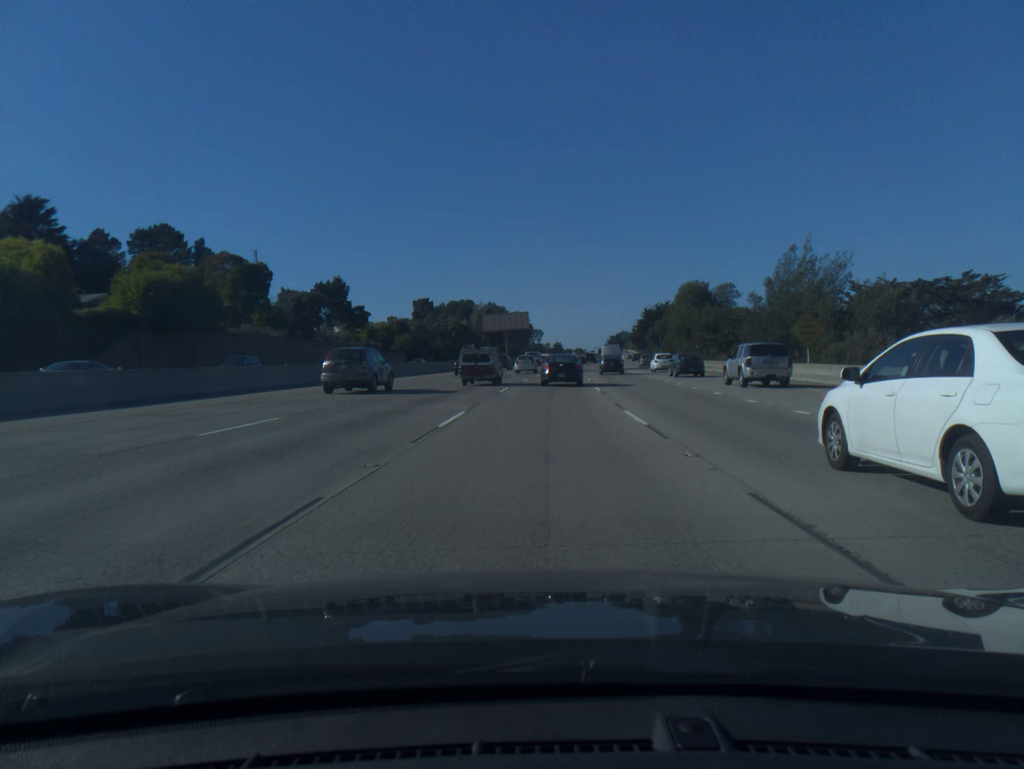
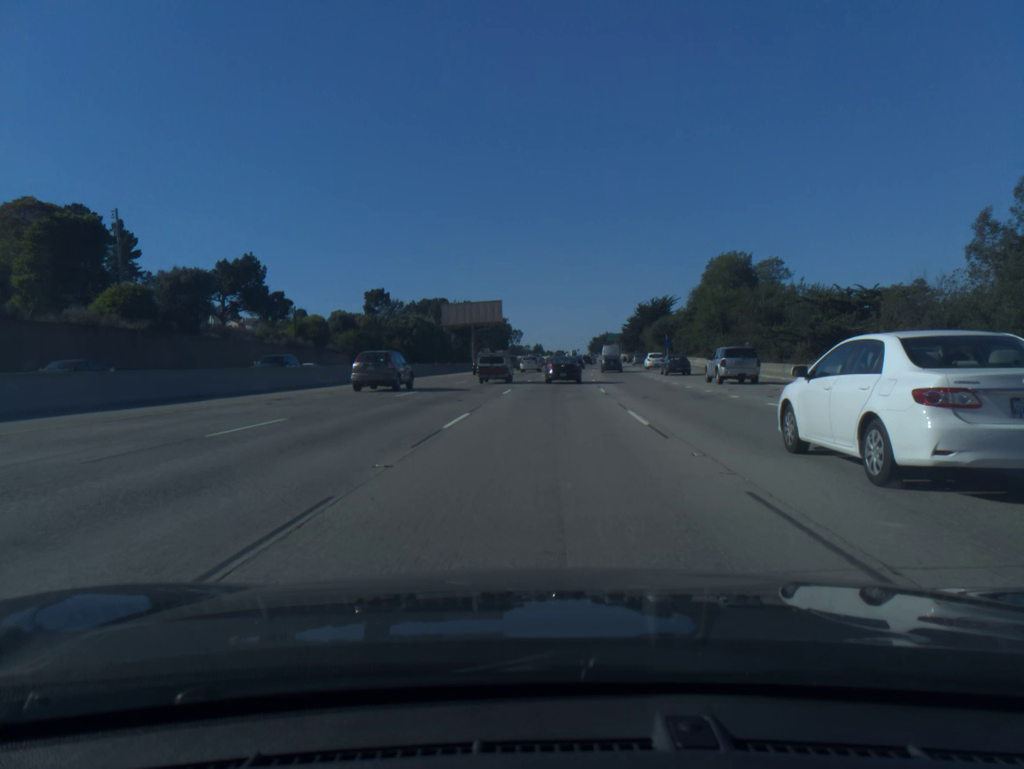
(+0.3, +29.3) m; +1°
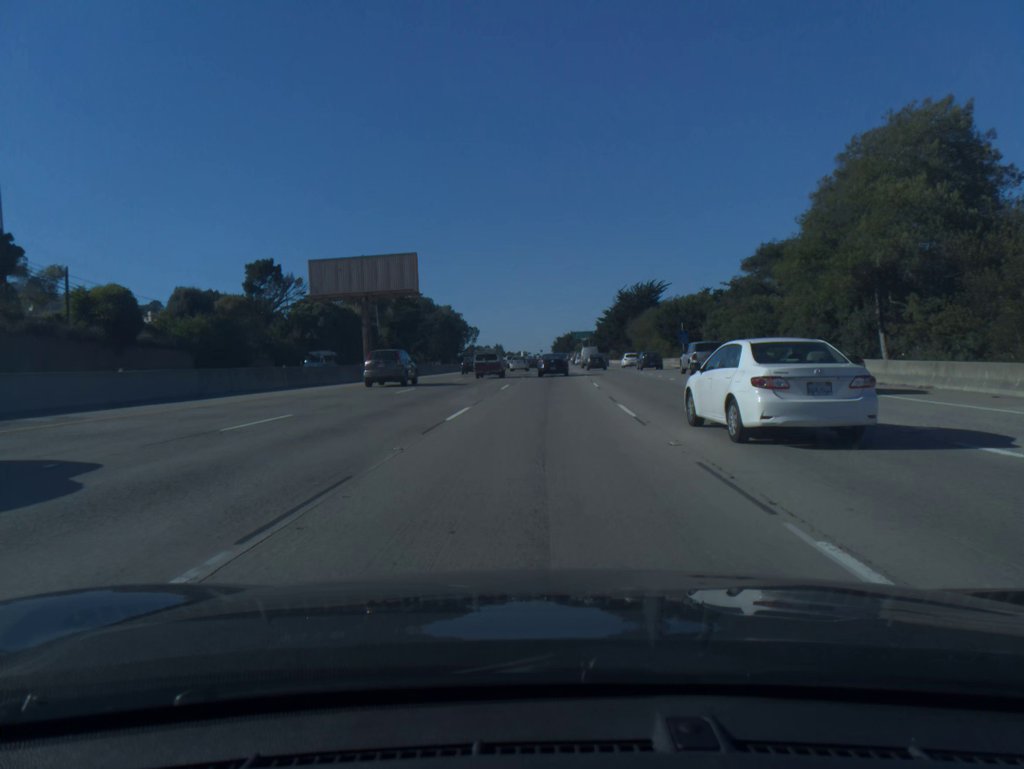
(+1.1, +42.2) m; +3°
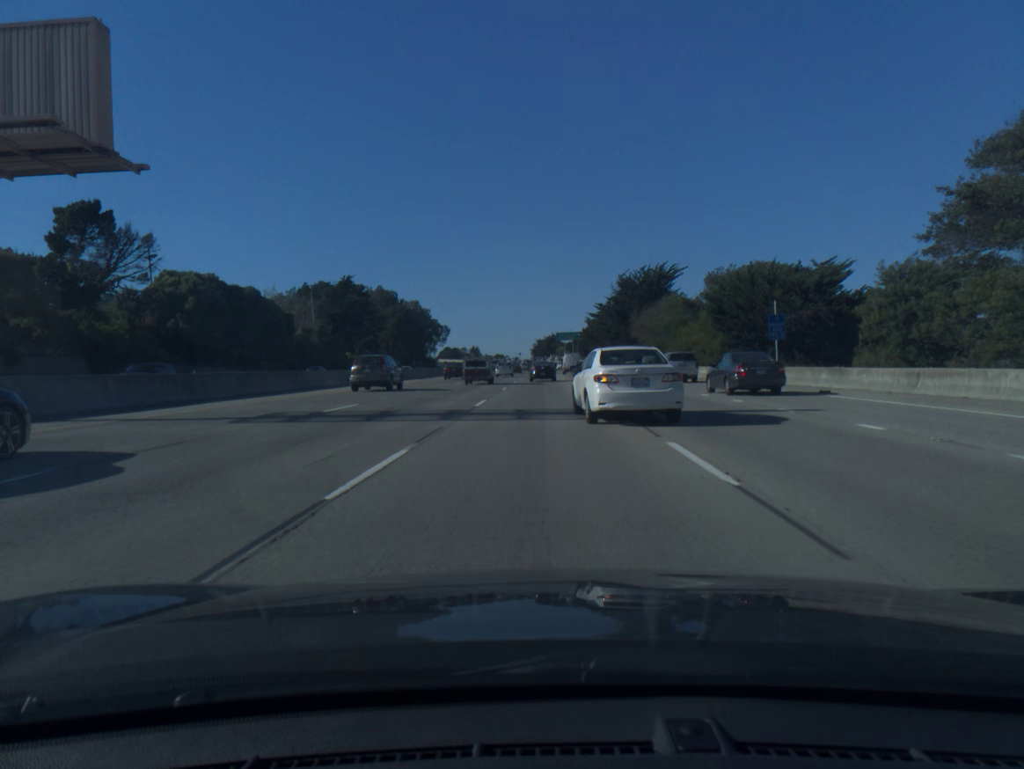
(+0.6, +37.7) m; +1°
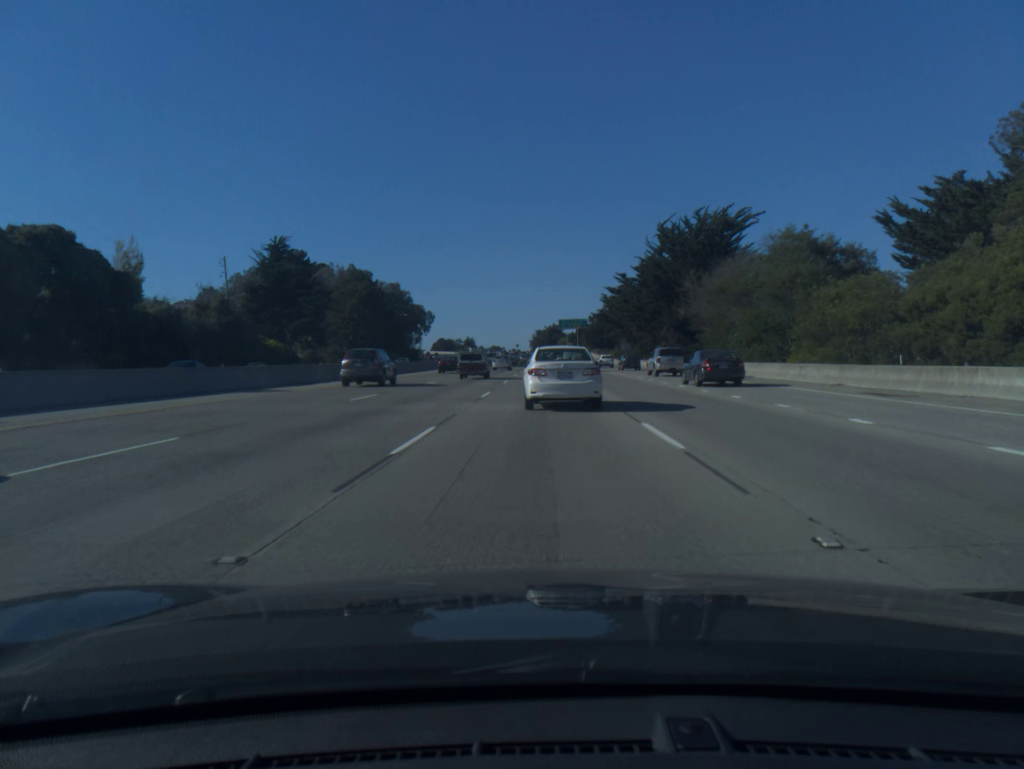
(+0.1, +40.8) m; 0°
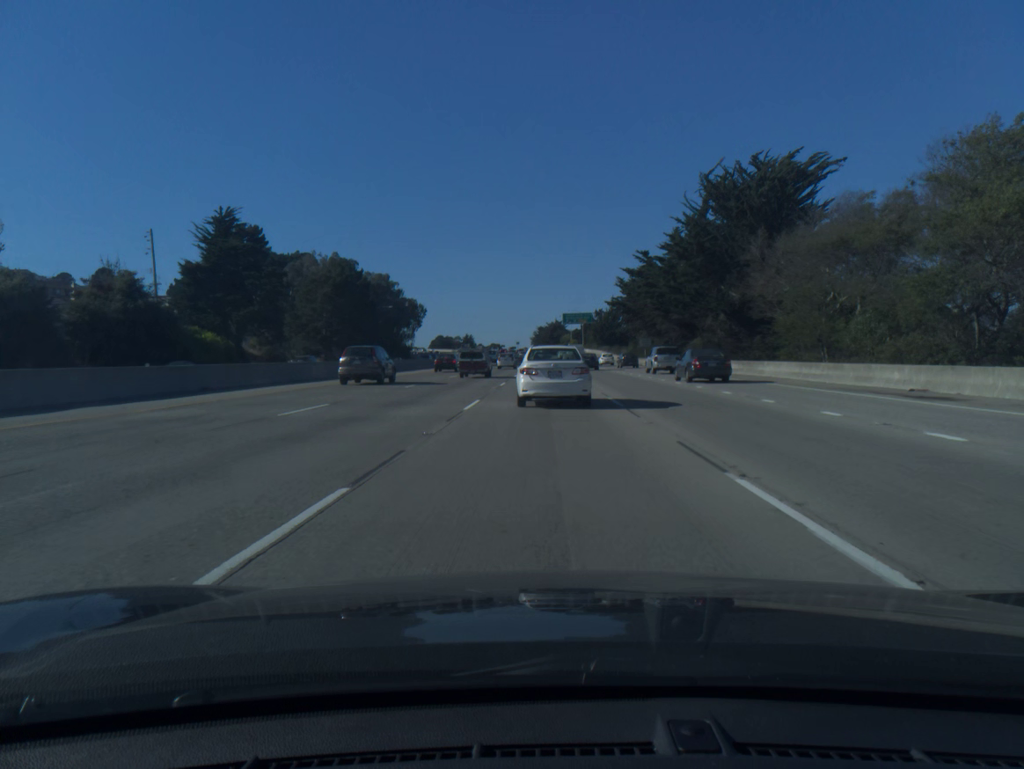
(0.0, +20.9) m; 0°
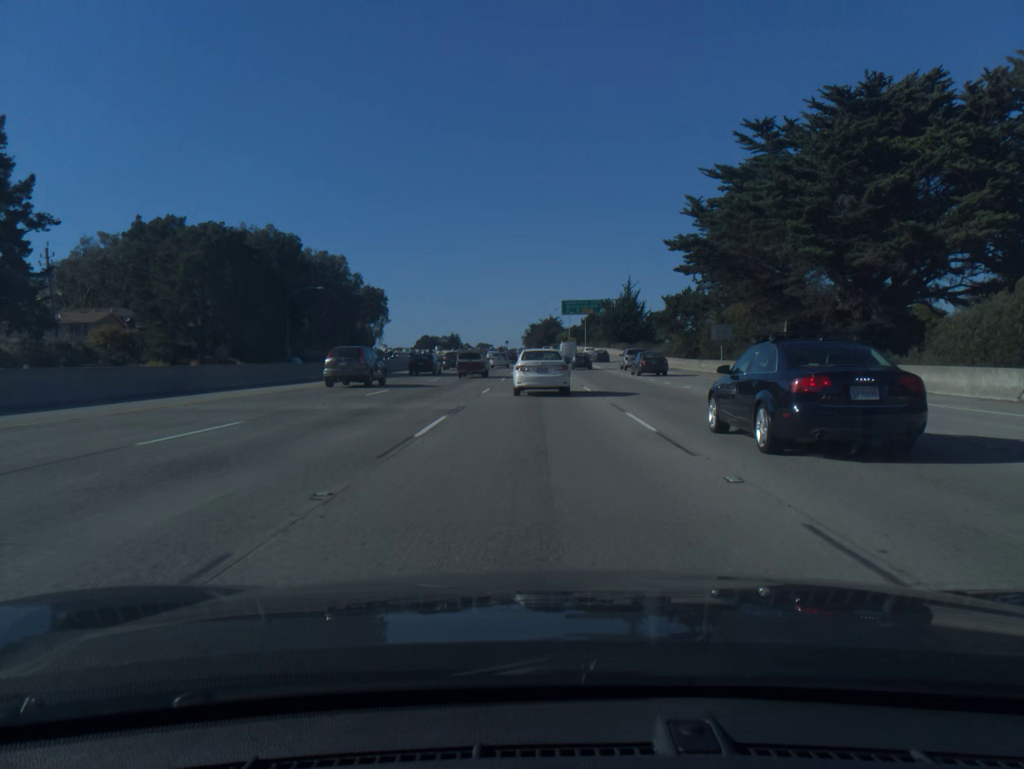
(+0.3, +49.6) m; +1°
